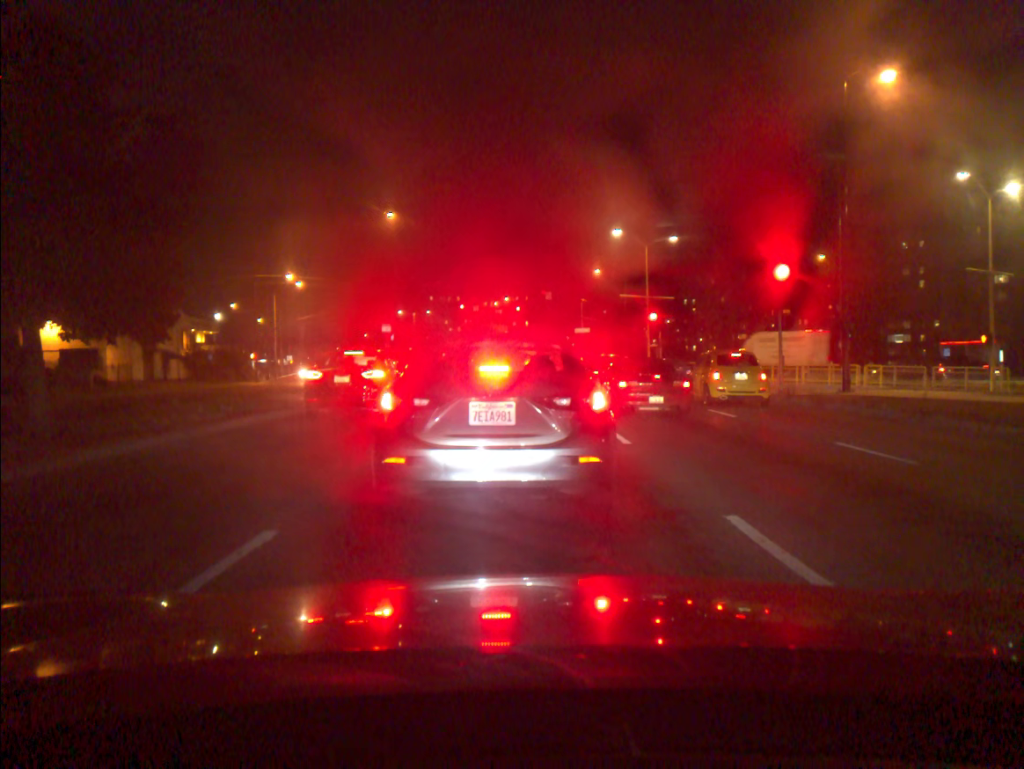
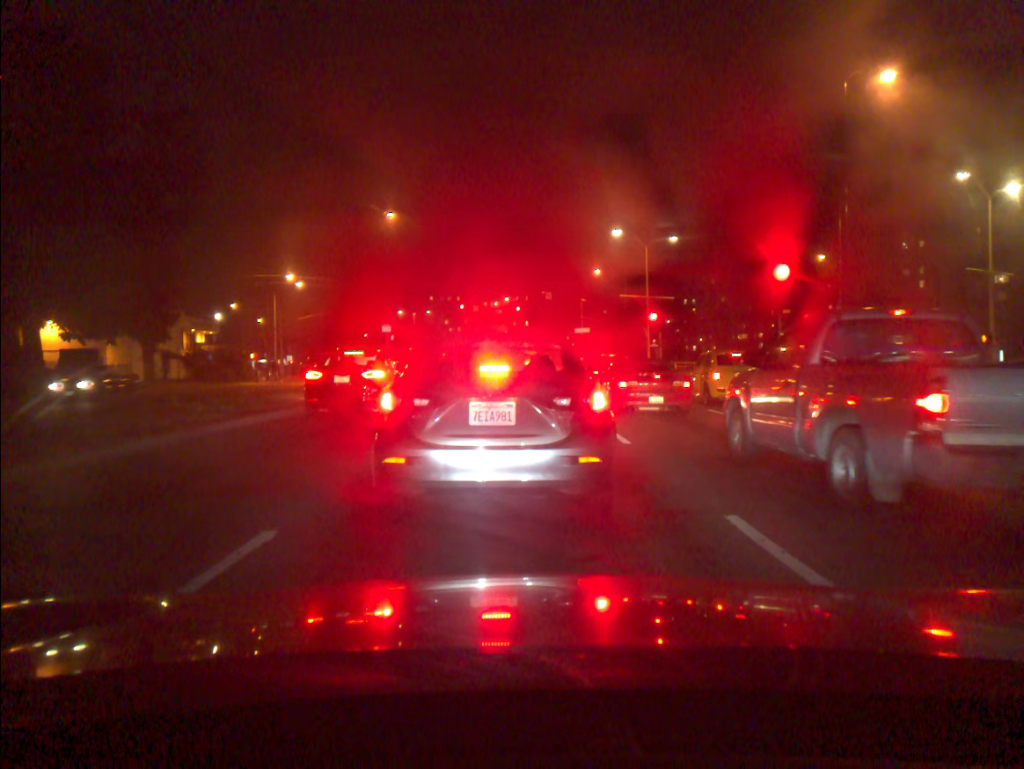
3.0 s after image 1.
(0.0, +0.1) m; 0°
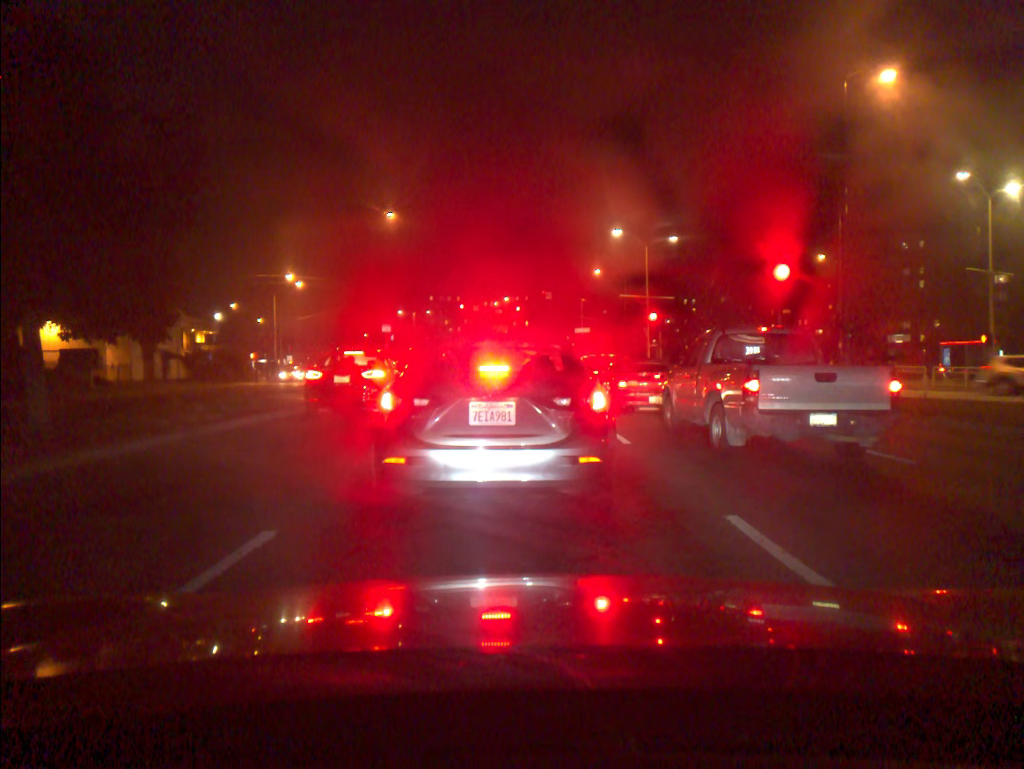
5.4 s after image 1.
(0.0, 0.0) m; 0°
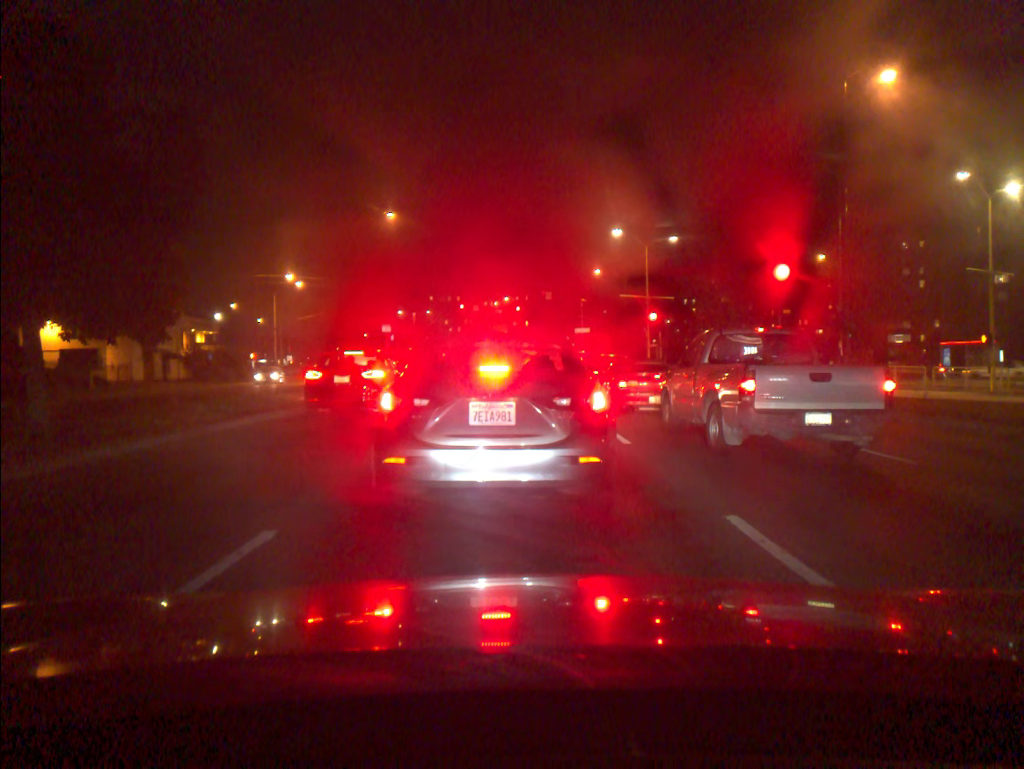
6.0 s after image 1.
(0.0, 0.0) m; 0°
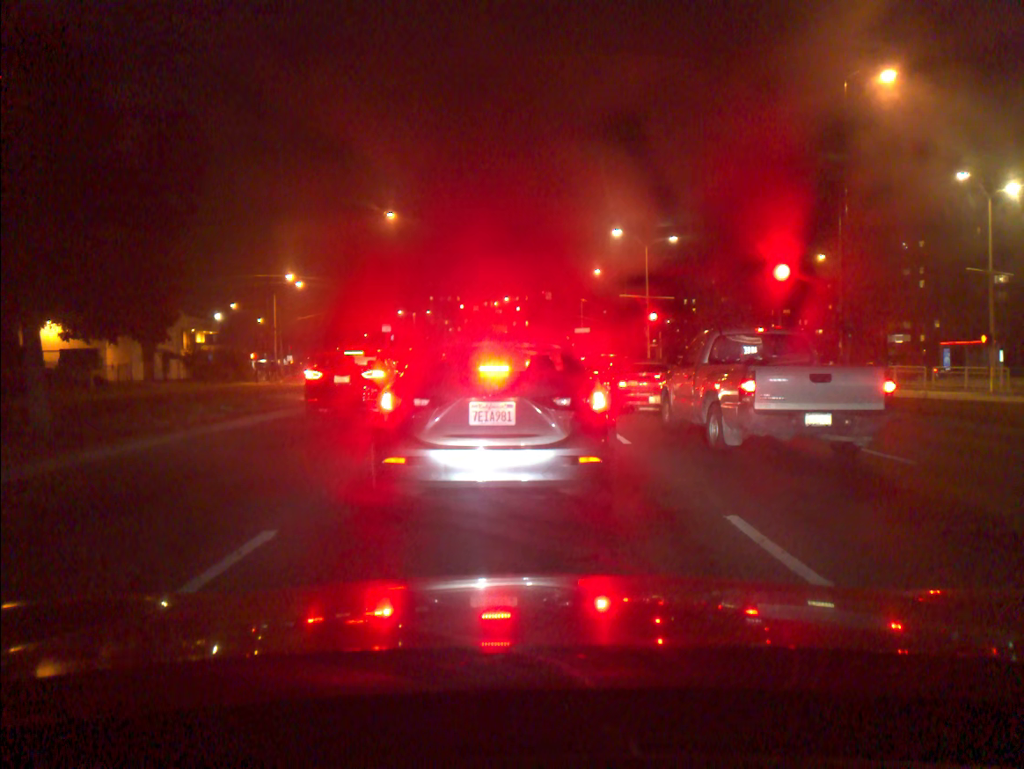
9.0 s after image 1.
(0.0, 0.0) m; 0°
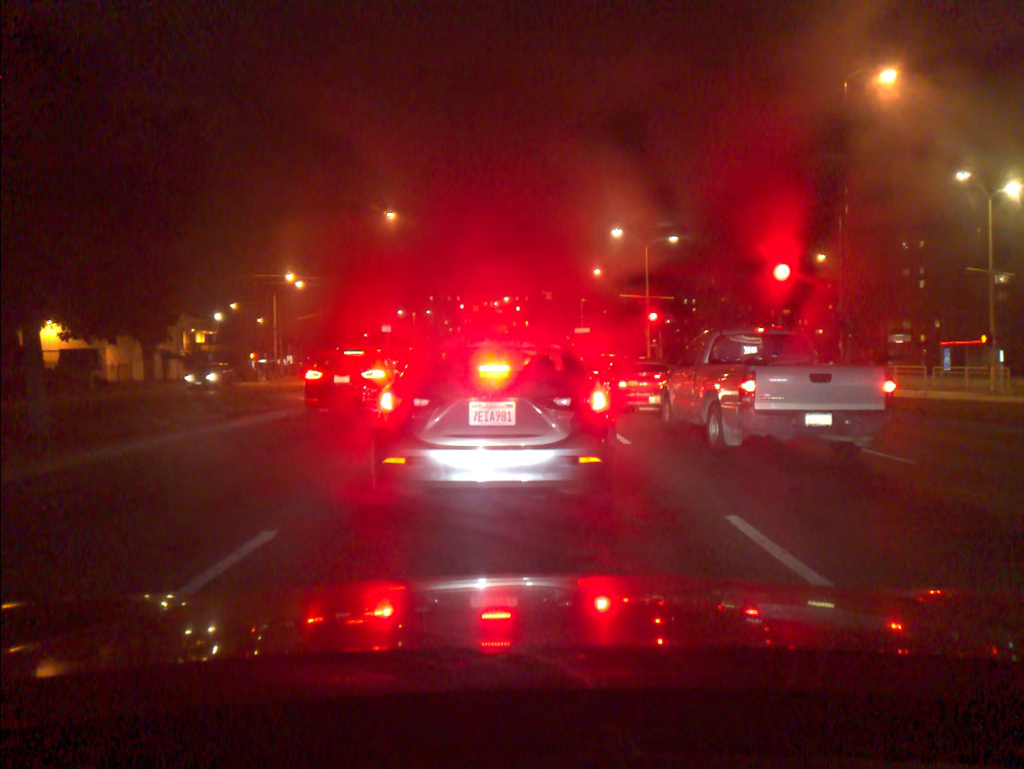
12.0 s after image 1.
(0.0, 0.0) m; 0°
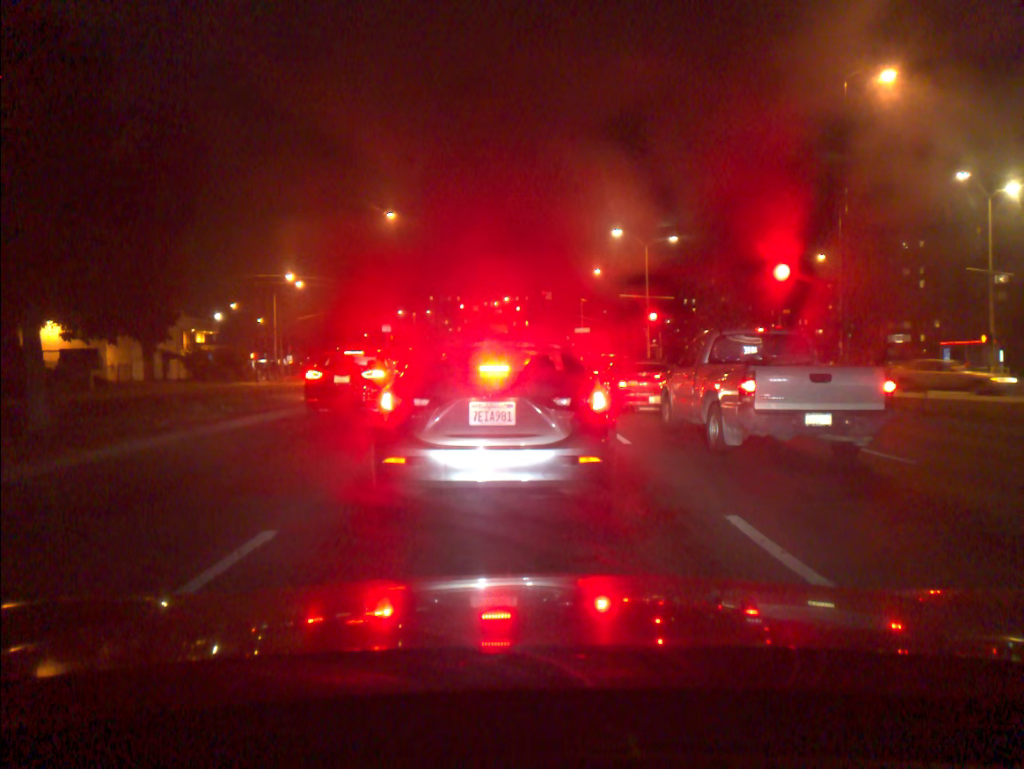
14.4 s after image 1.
(0.0, 0.0) m; 0°
